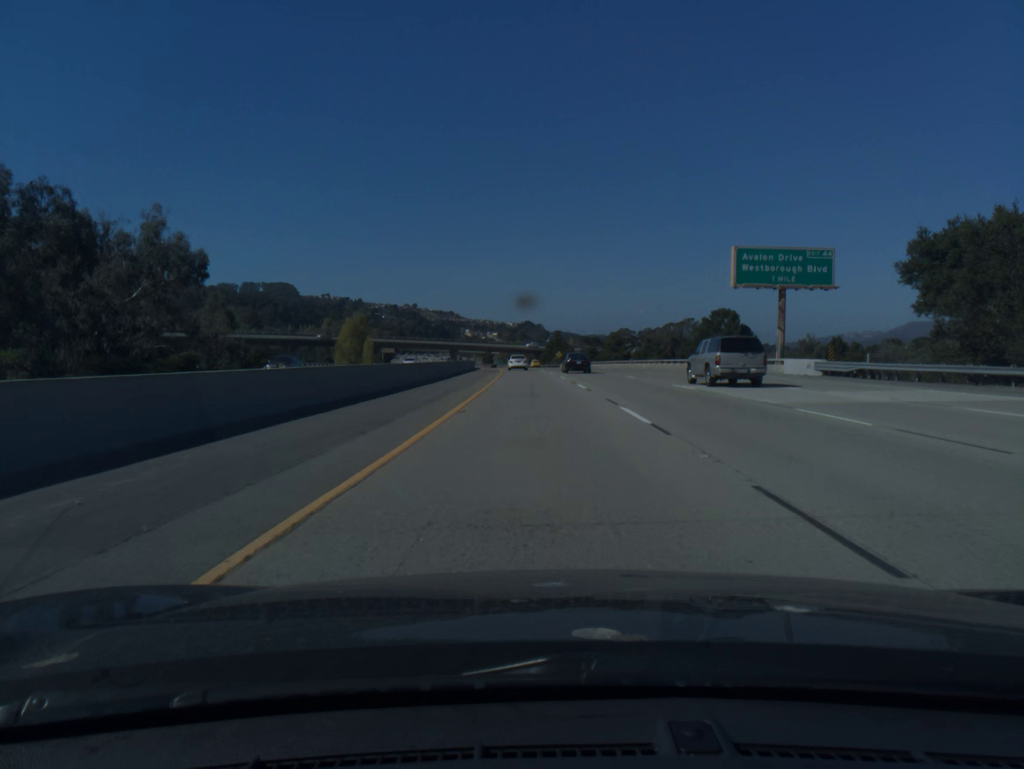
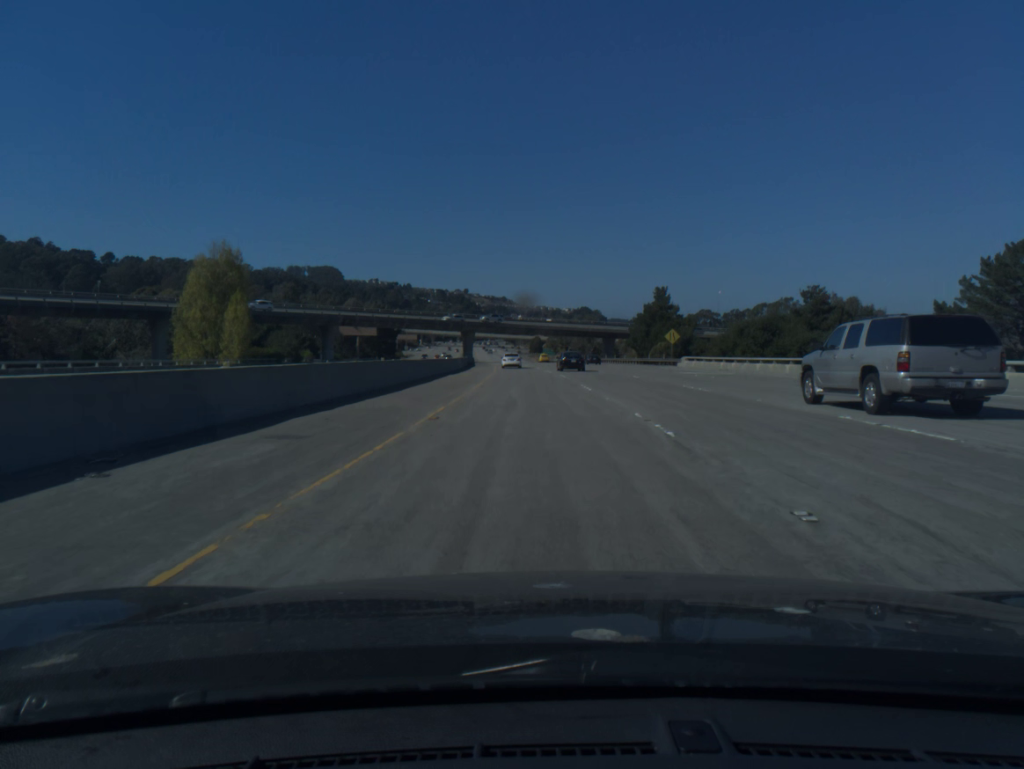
(-3.7, +104.9) m; -4°
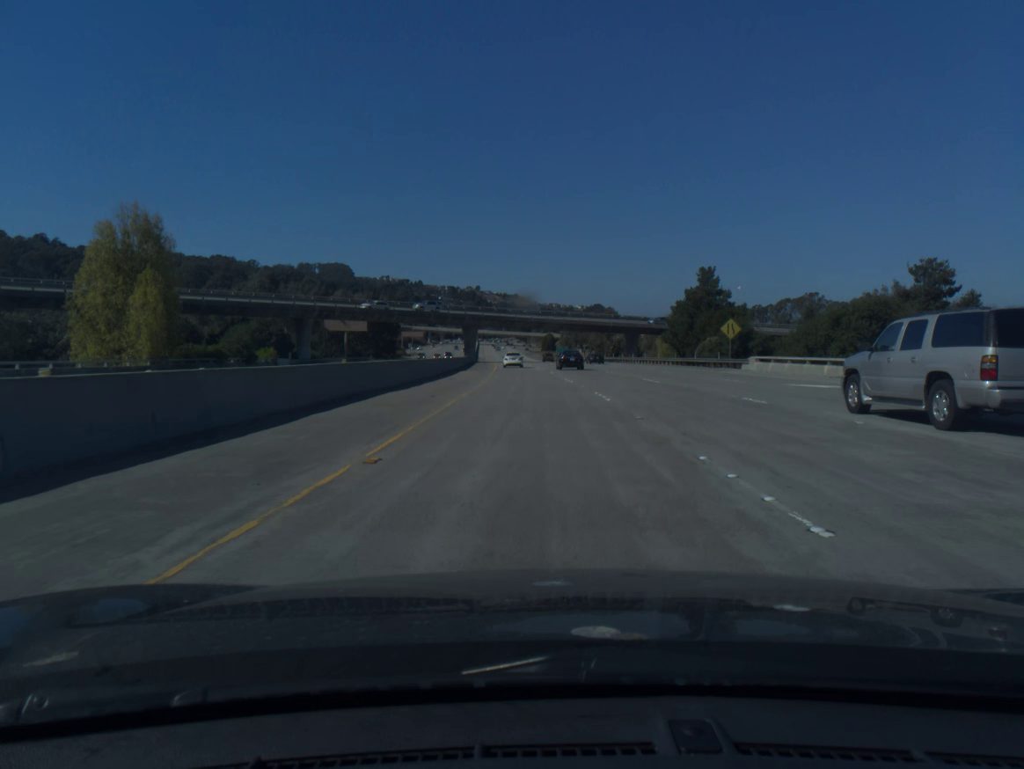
(-0.2, +20.6) m; -1°
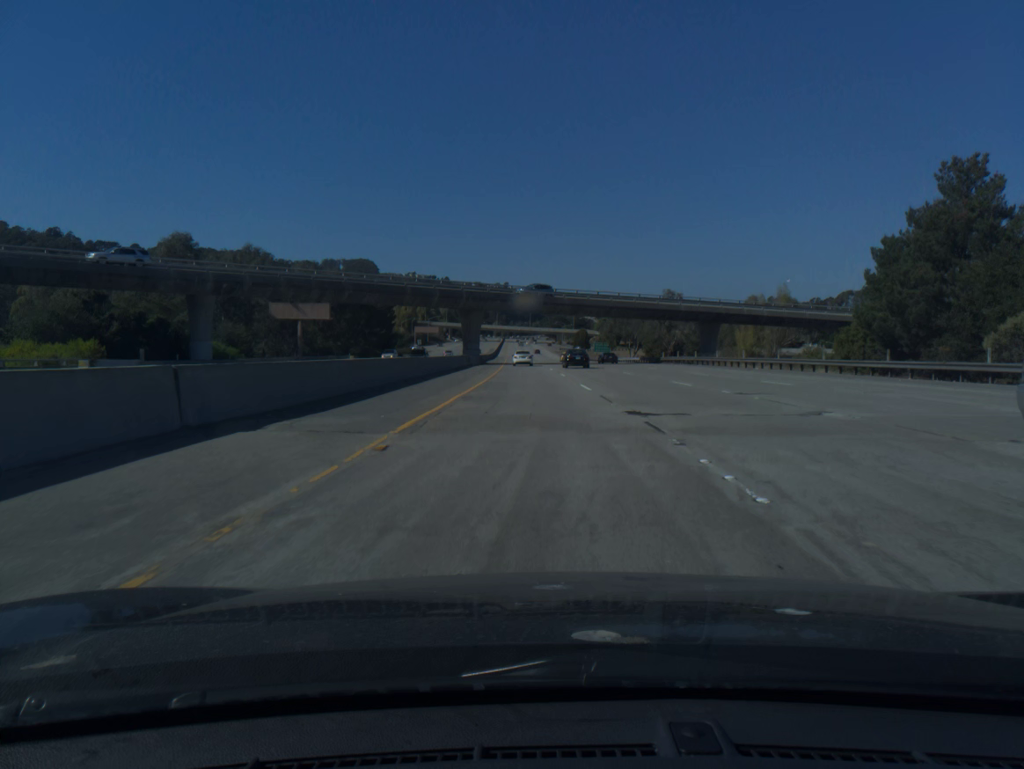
(-0.8, +43.0) m; -2°
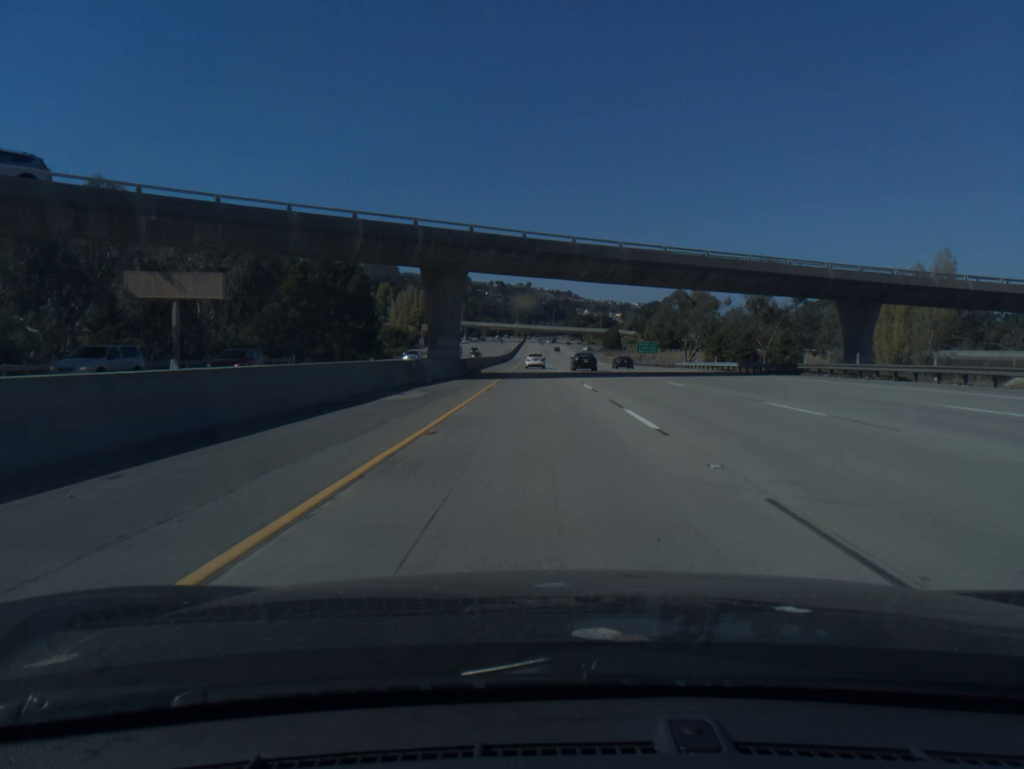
(-0.7, +41.3) m; -2°
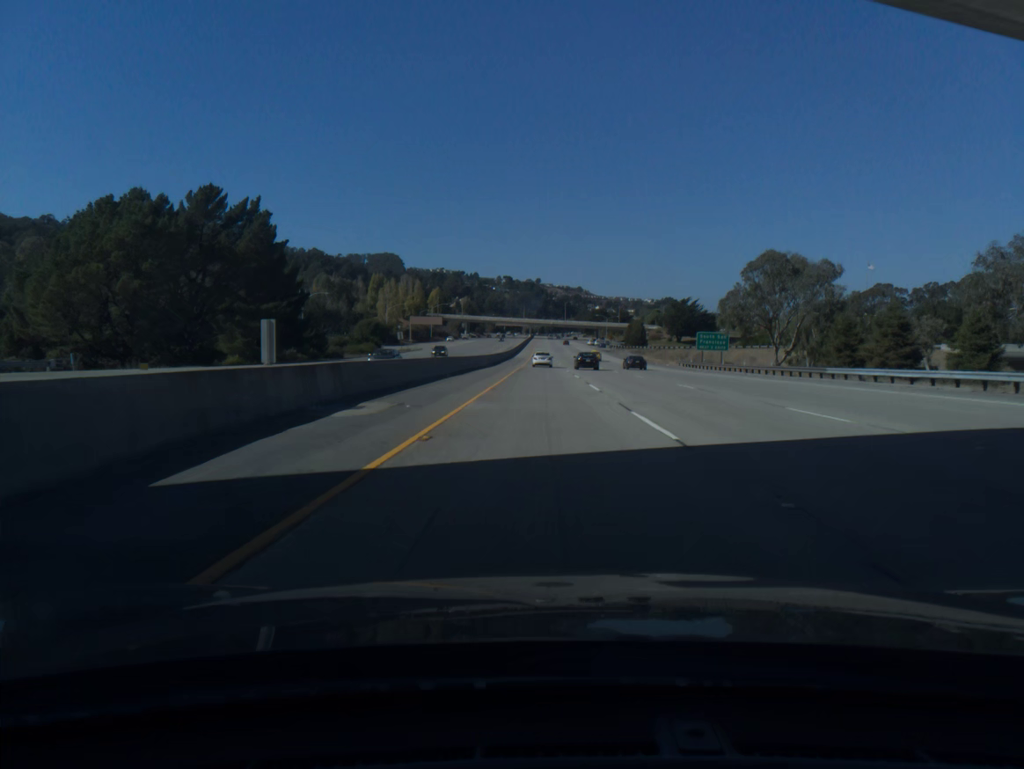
(-0.3, +44.8) m; -1°
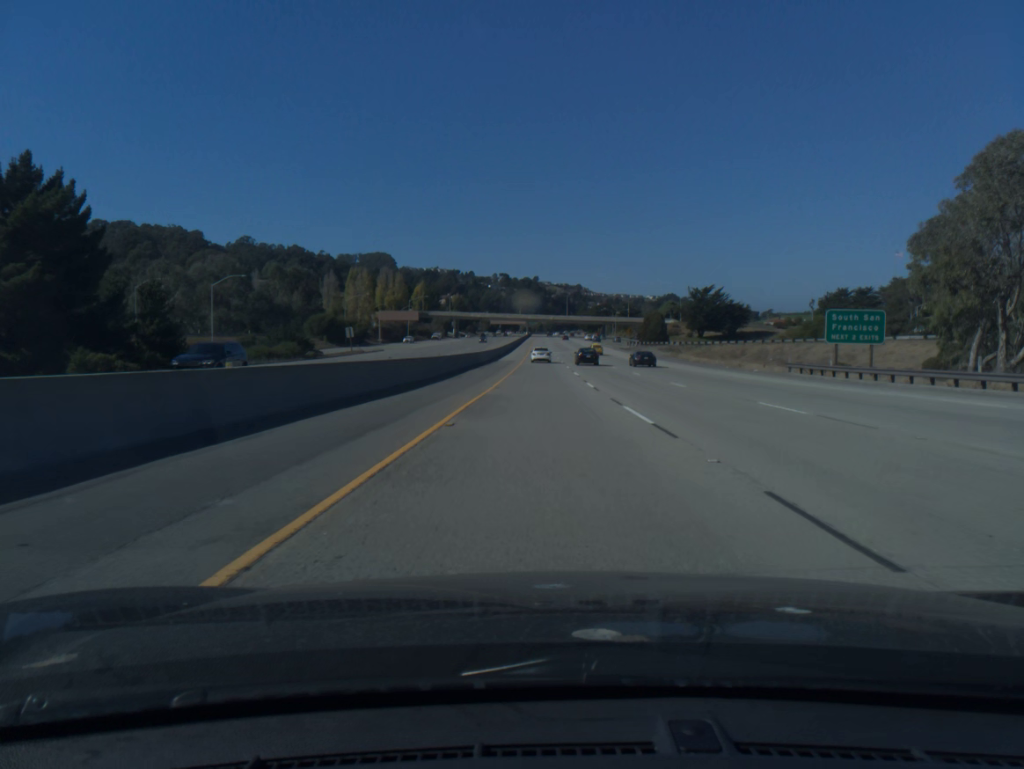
(0.0, +41.4) m; 0°
